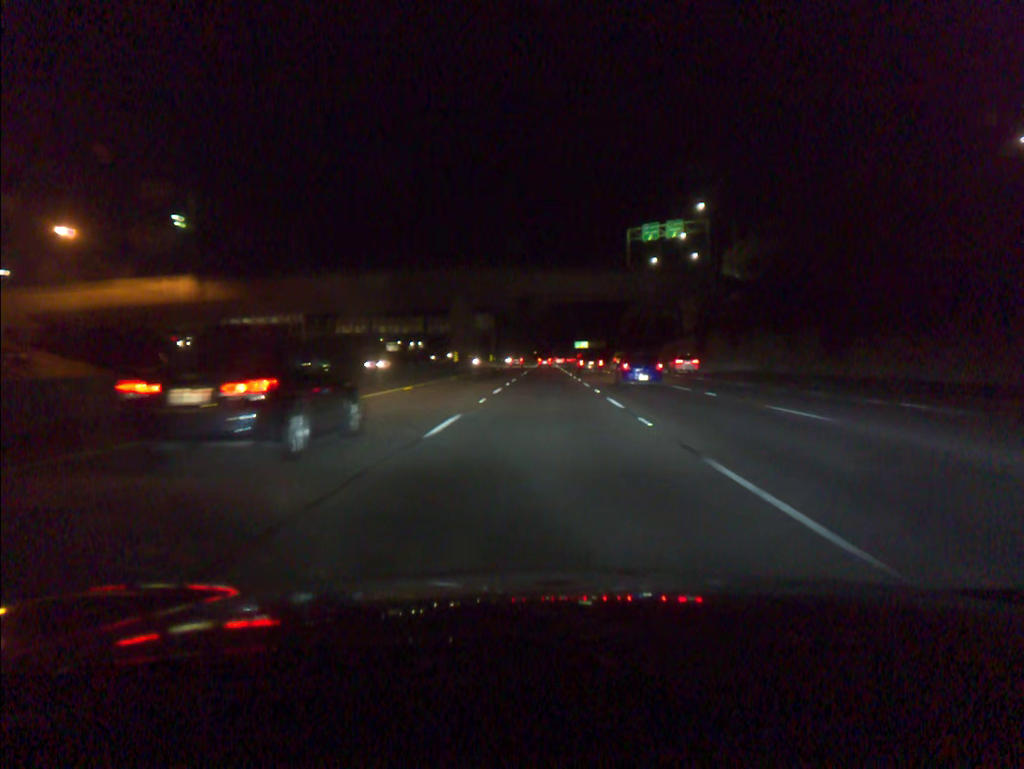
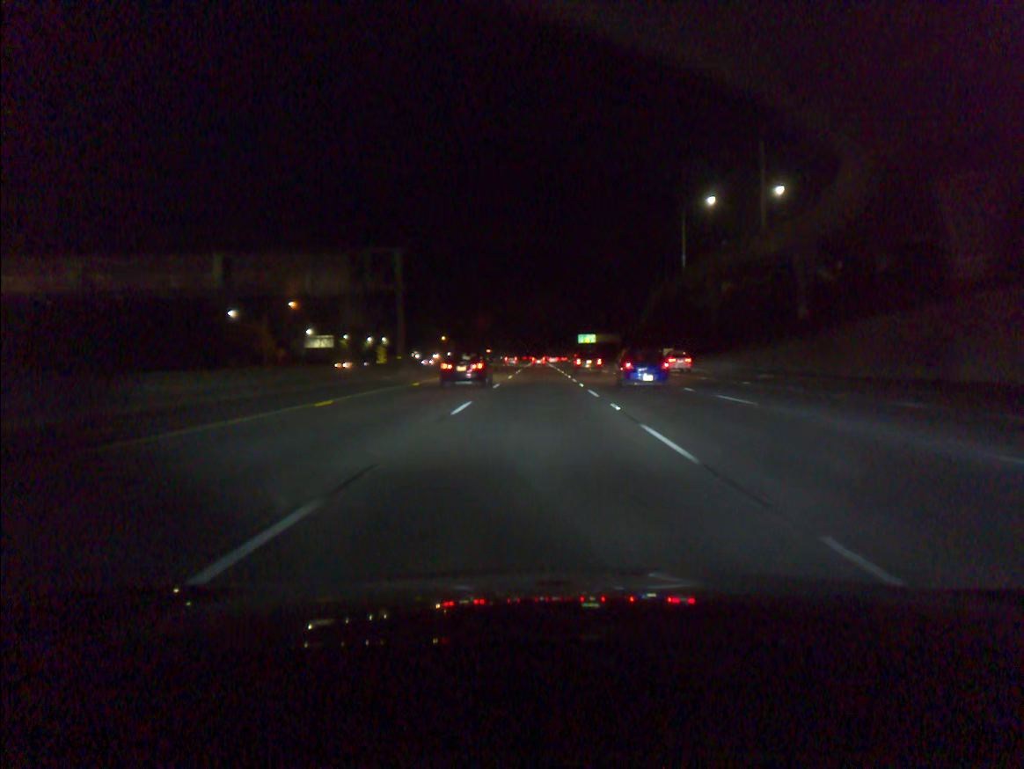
(+0.5, +83.4) m; 0°
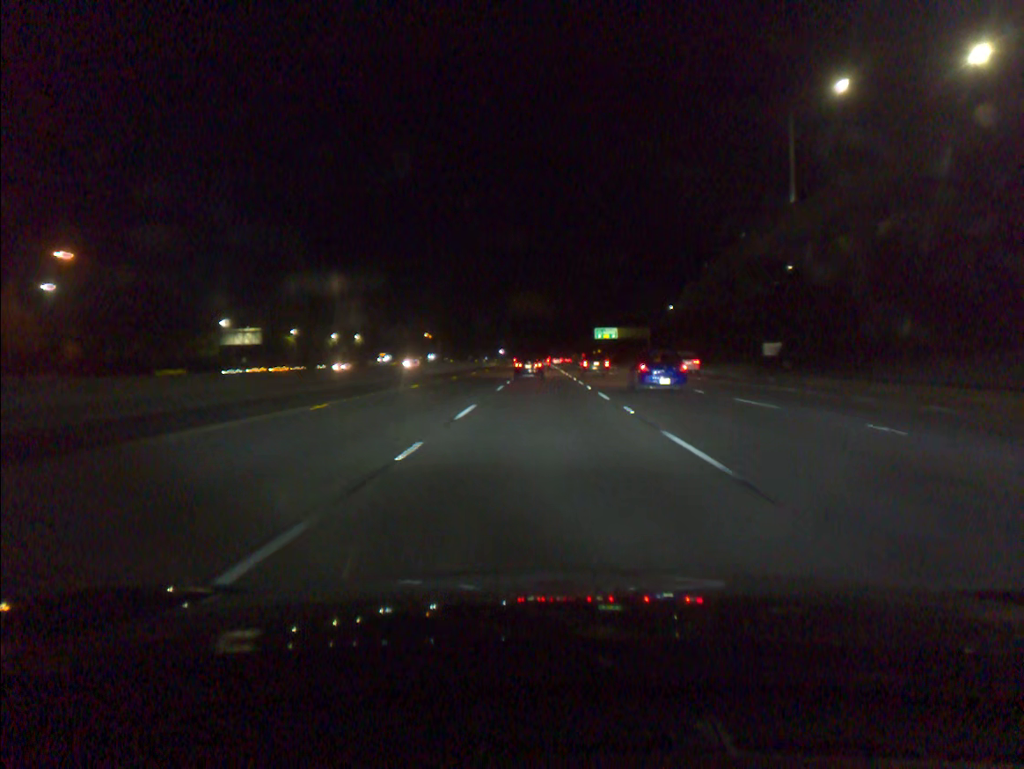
(-0.3, +59.4) m; 0°
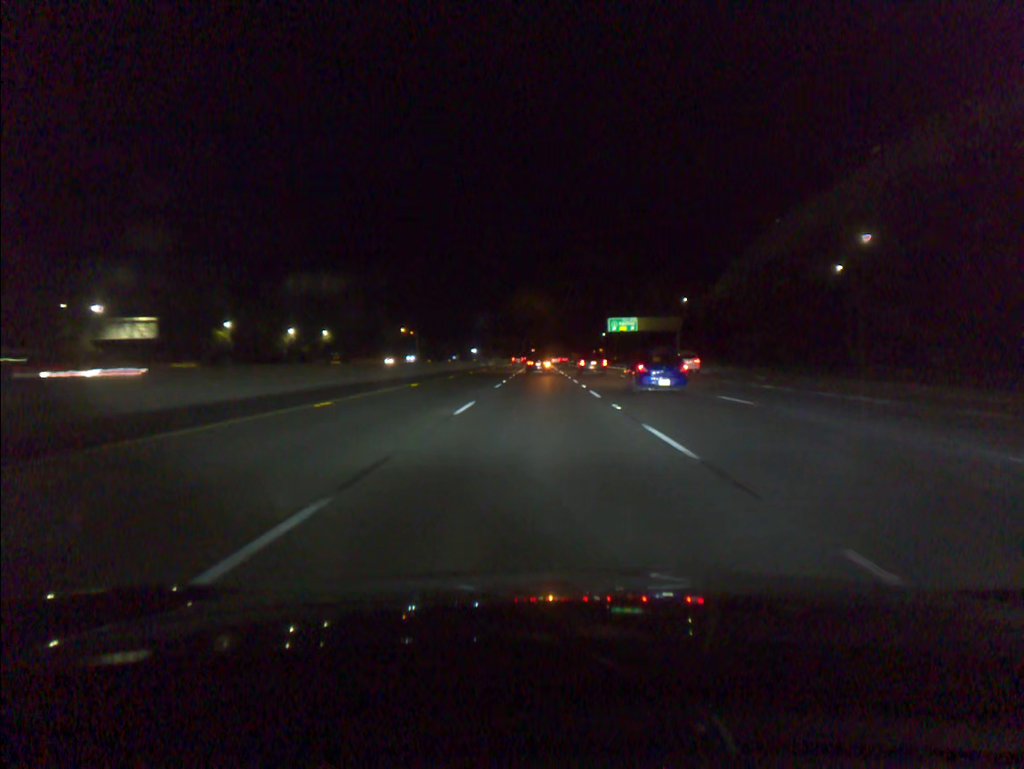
(+0.2, +42.6) m; 0°
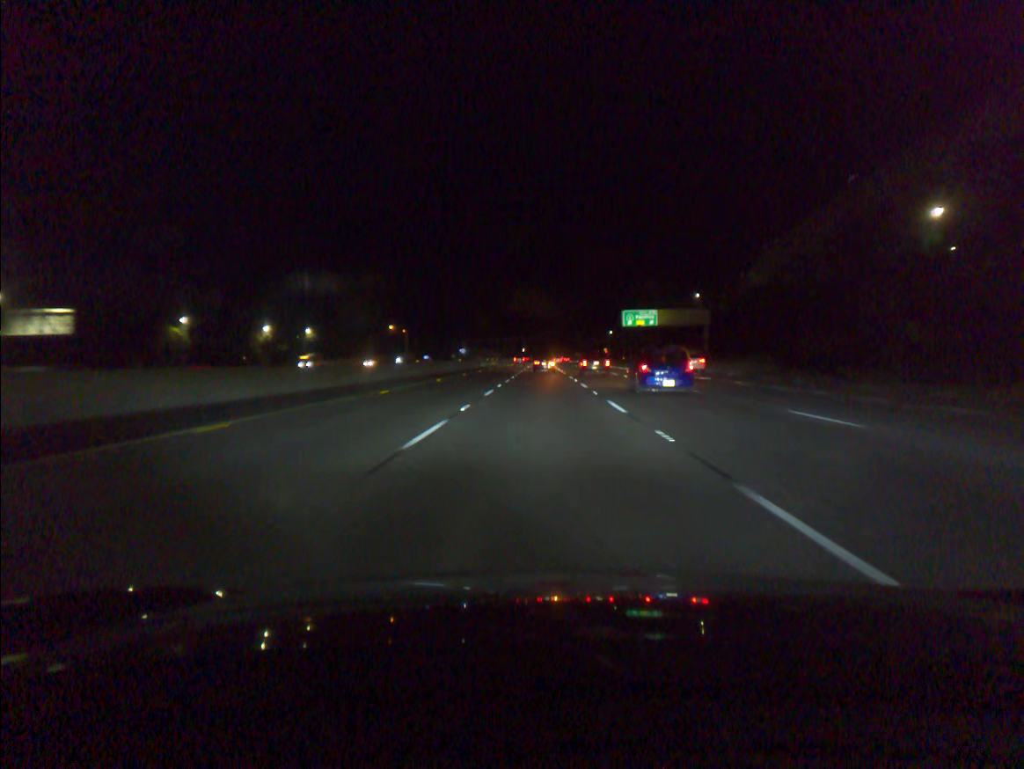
(0.0, +21.3) m; 0°
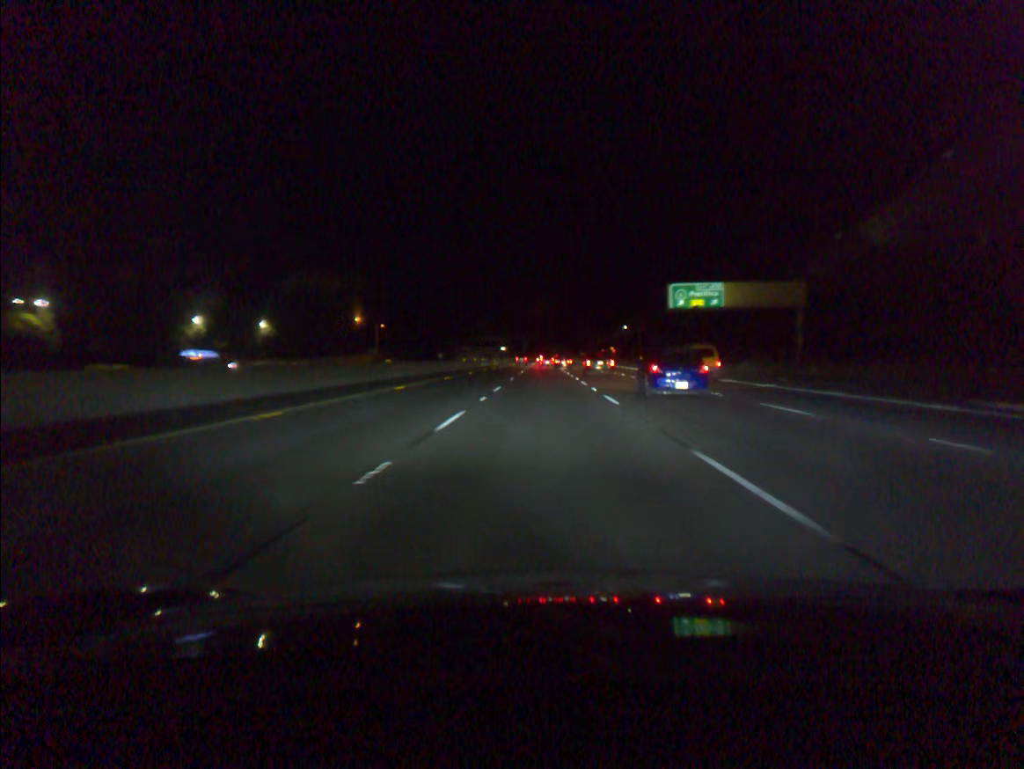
(-0.1, +41.1) m; 0°
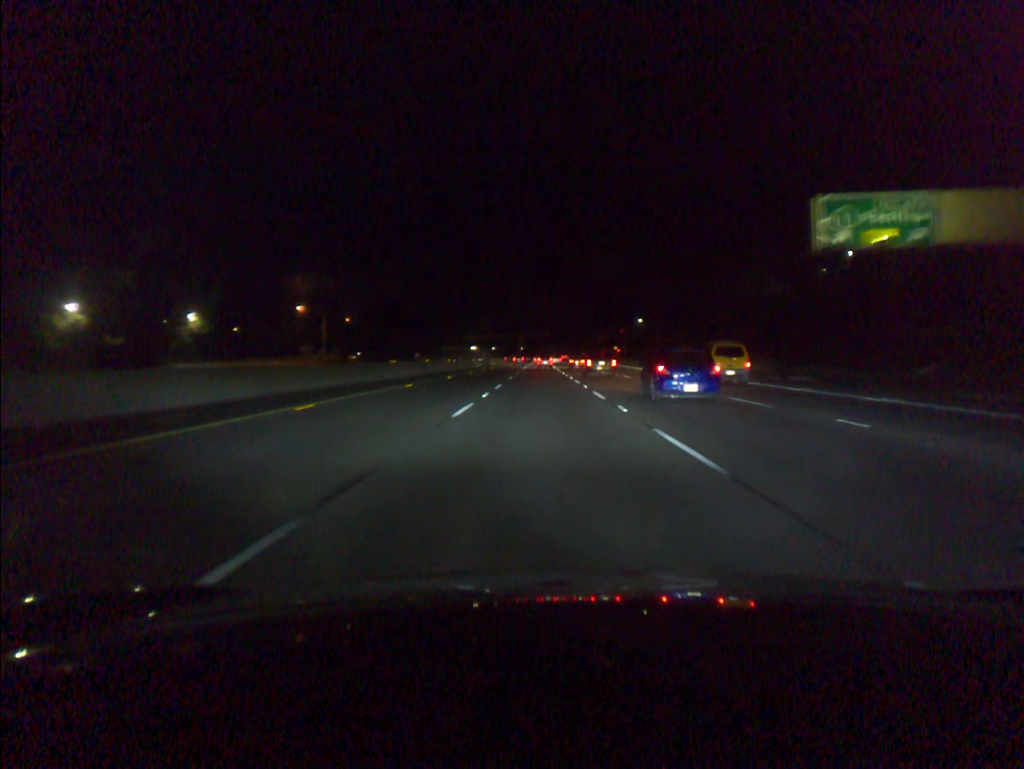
(+0.1, +41.0) m; 0°
